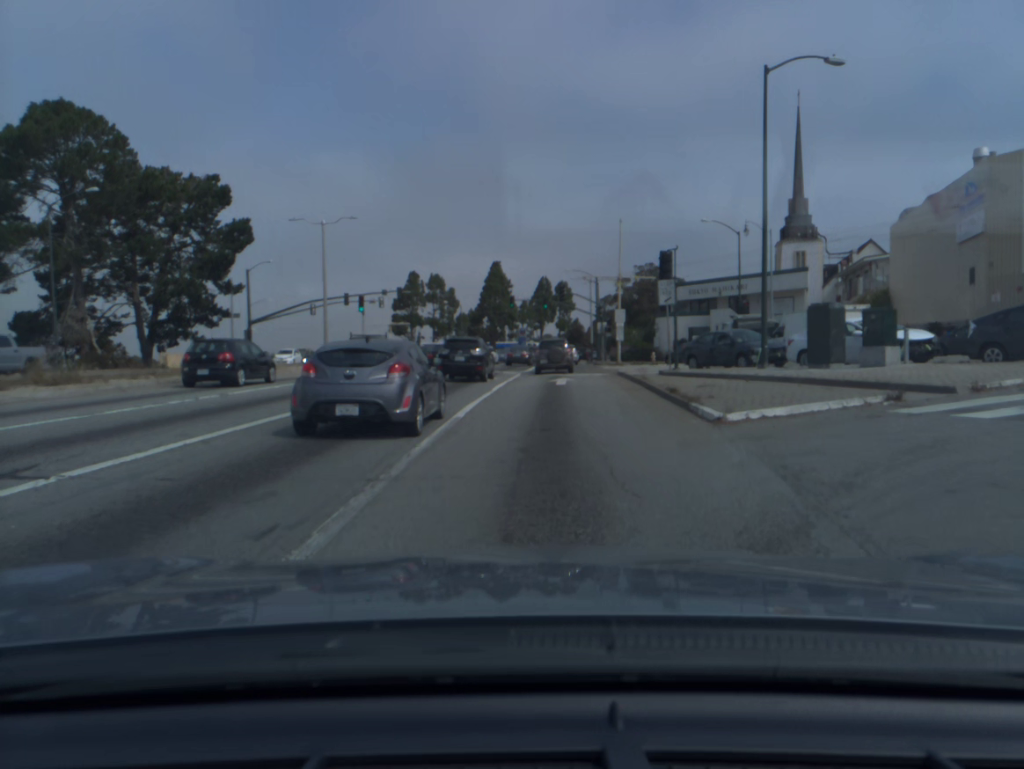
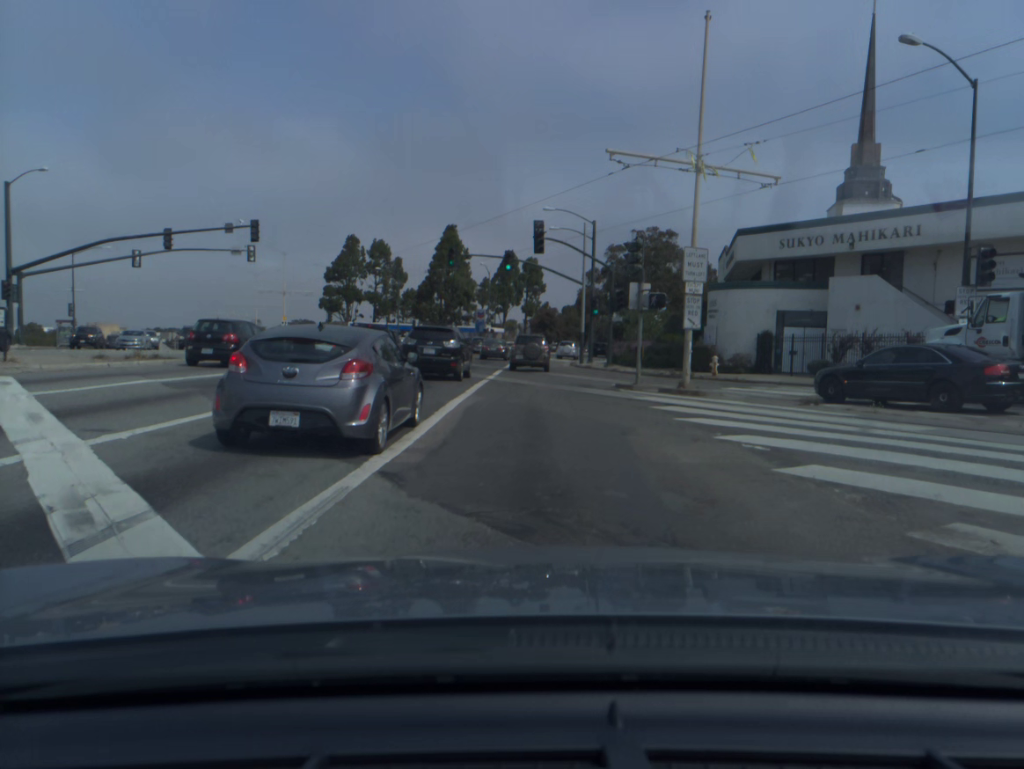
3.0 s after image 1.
(+1.1, +33.7) m; +3°
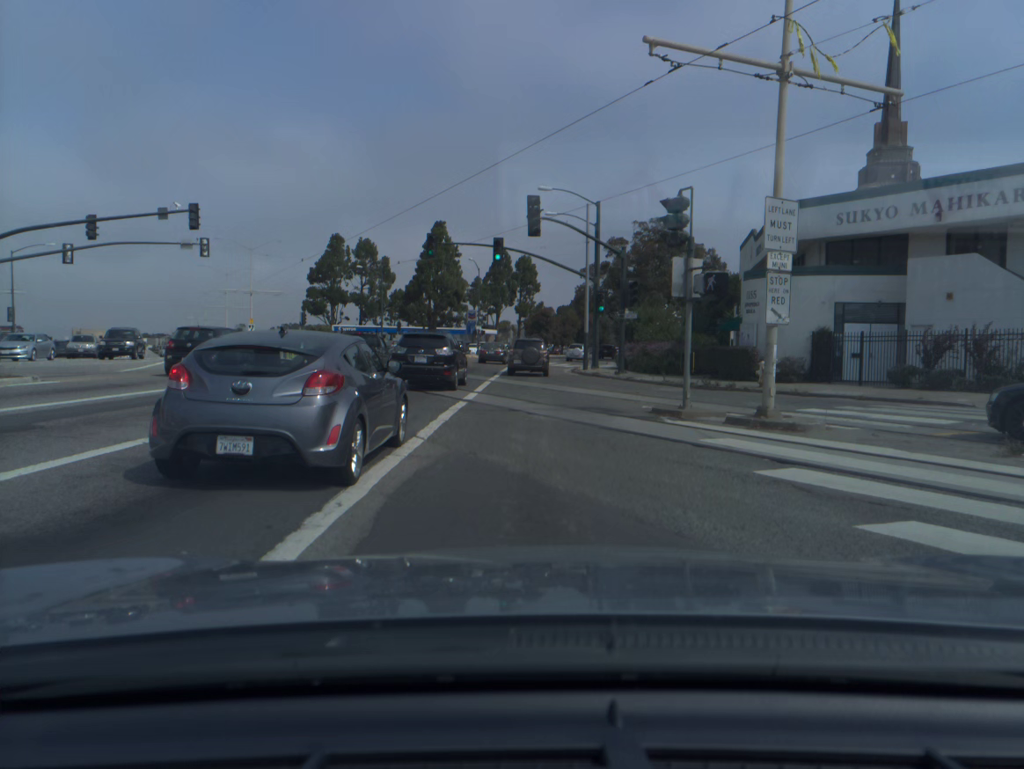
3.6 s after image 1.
(0.0, +7.7) m; +1°
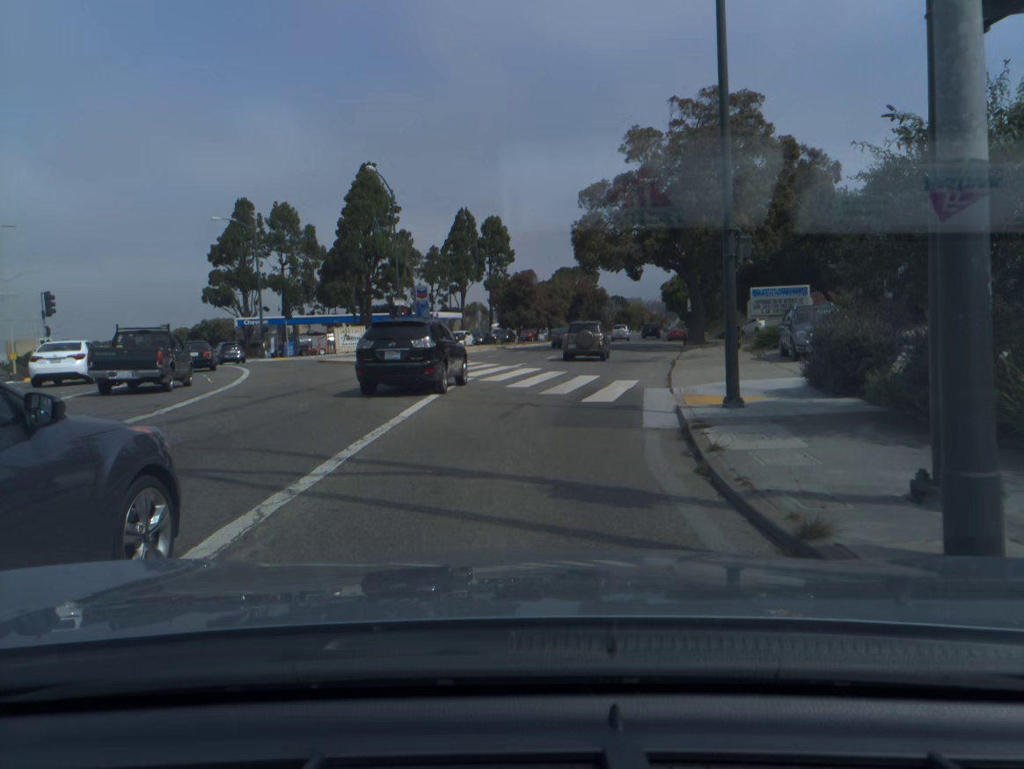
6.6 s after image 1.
(+0.9, +39.3) m; +2°
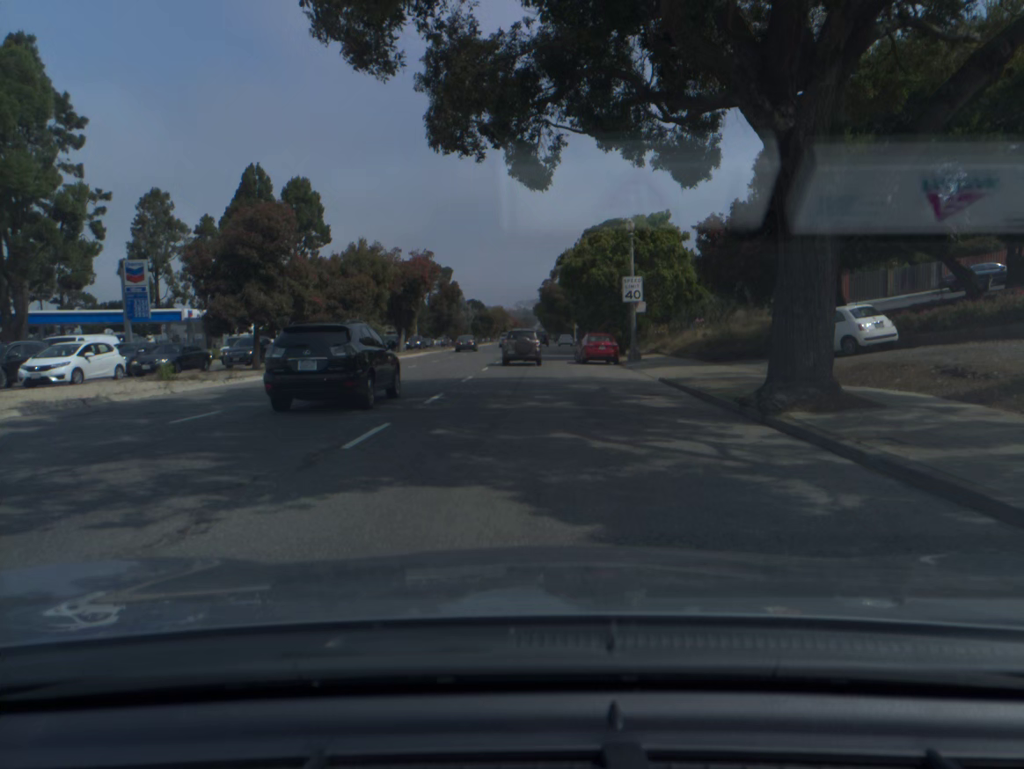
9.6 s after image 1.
(+4.2, +41.4) m; +10°
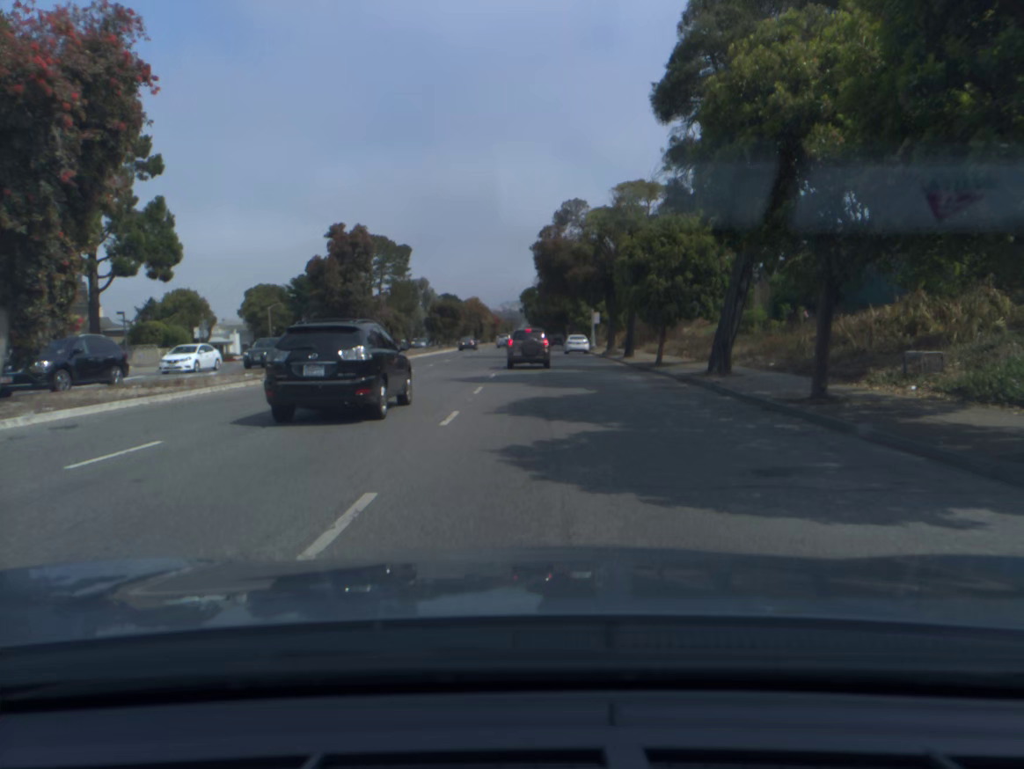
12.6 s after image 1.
(+0.2, +48.1) m; +1°
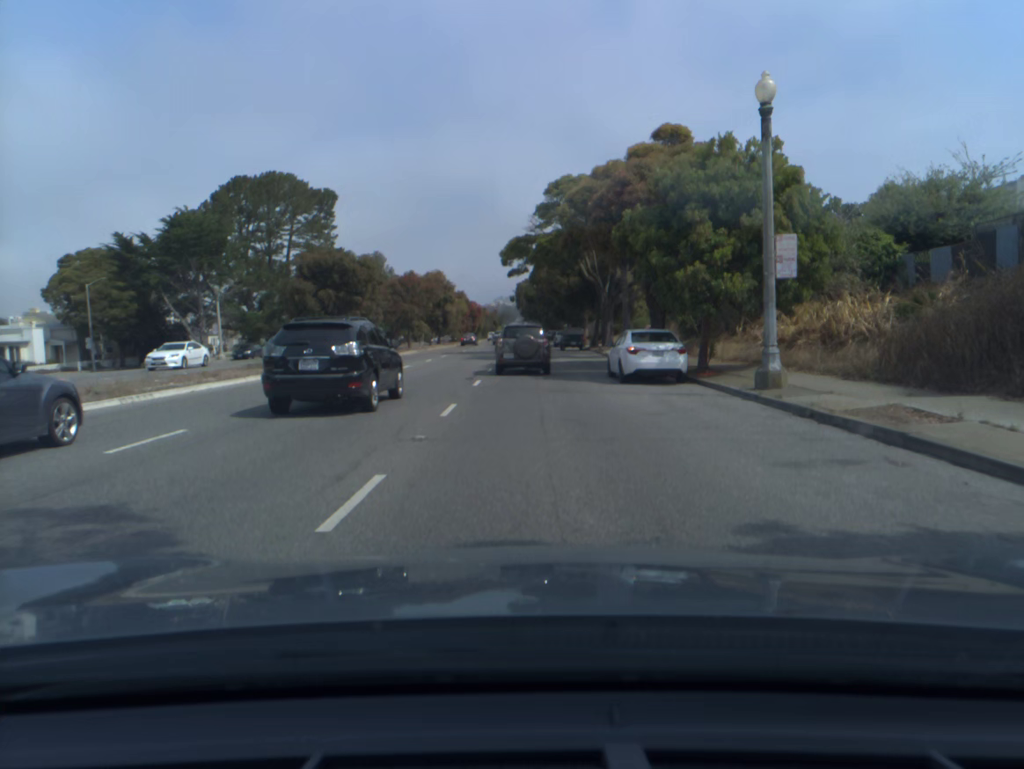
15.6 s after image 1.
(+0.4, +50.3) m; 0°
